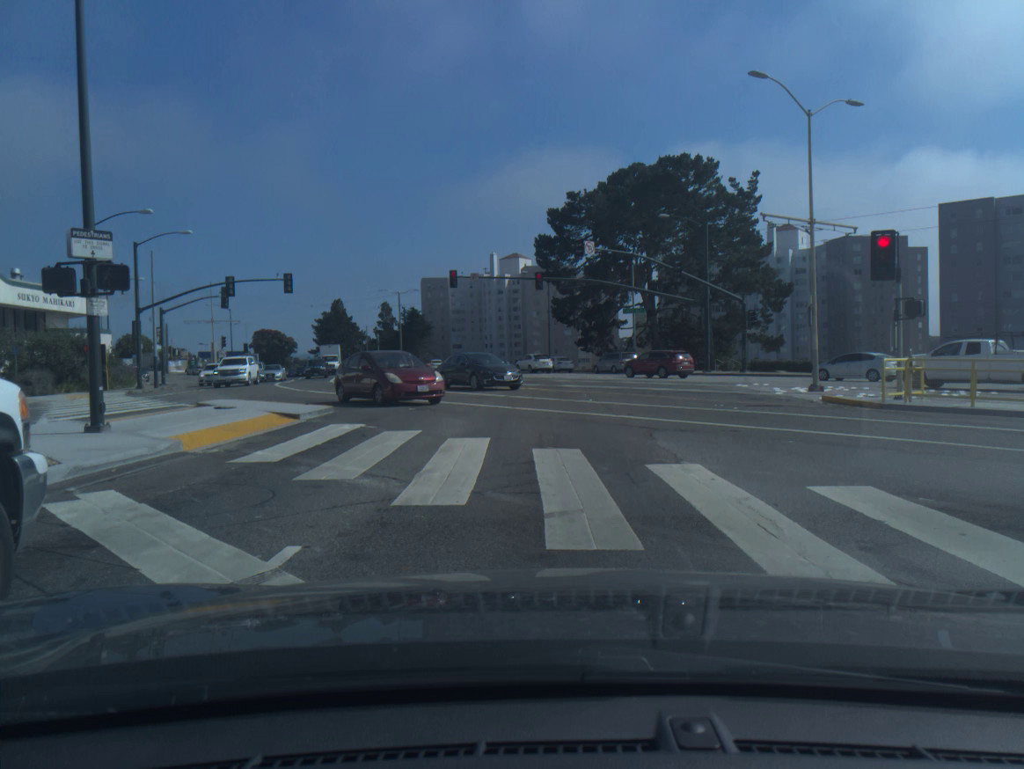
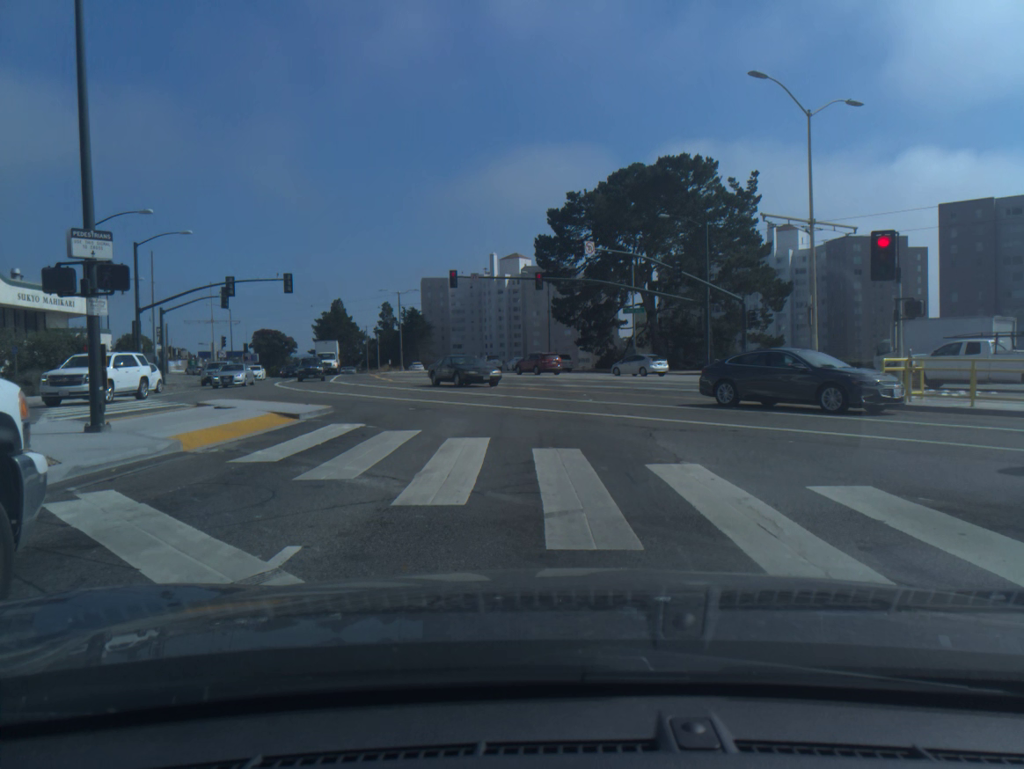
(0.0, 0.0) m; 0°
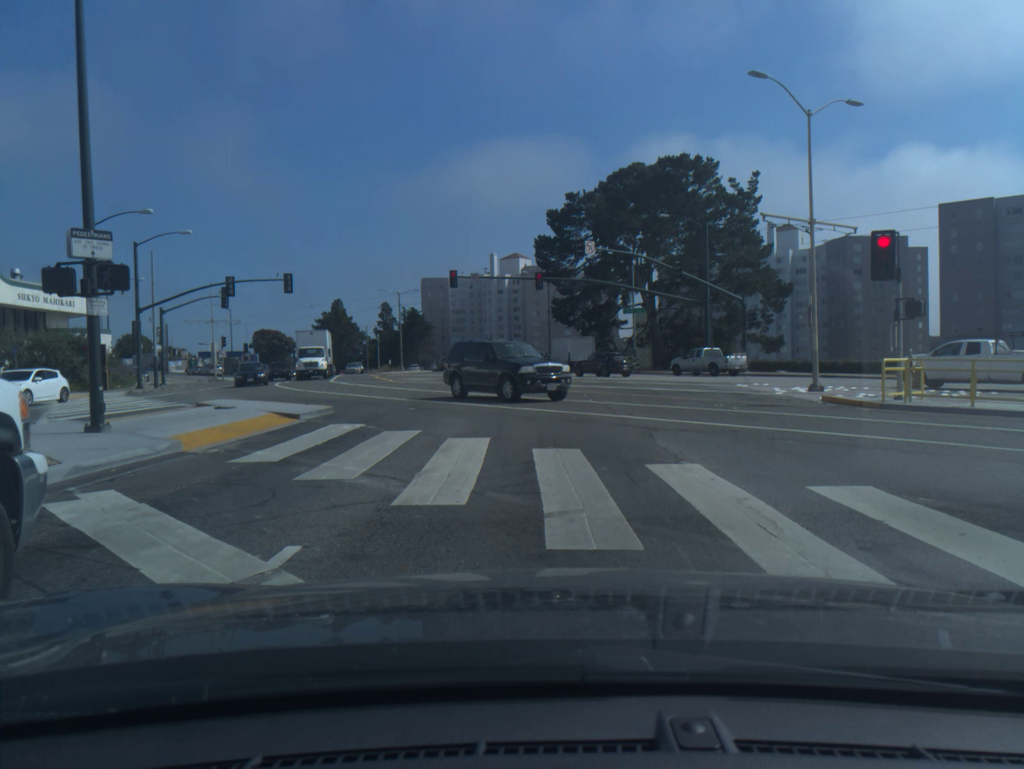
(0.0, 0.0) m; 0°
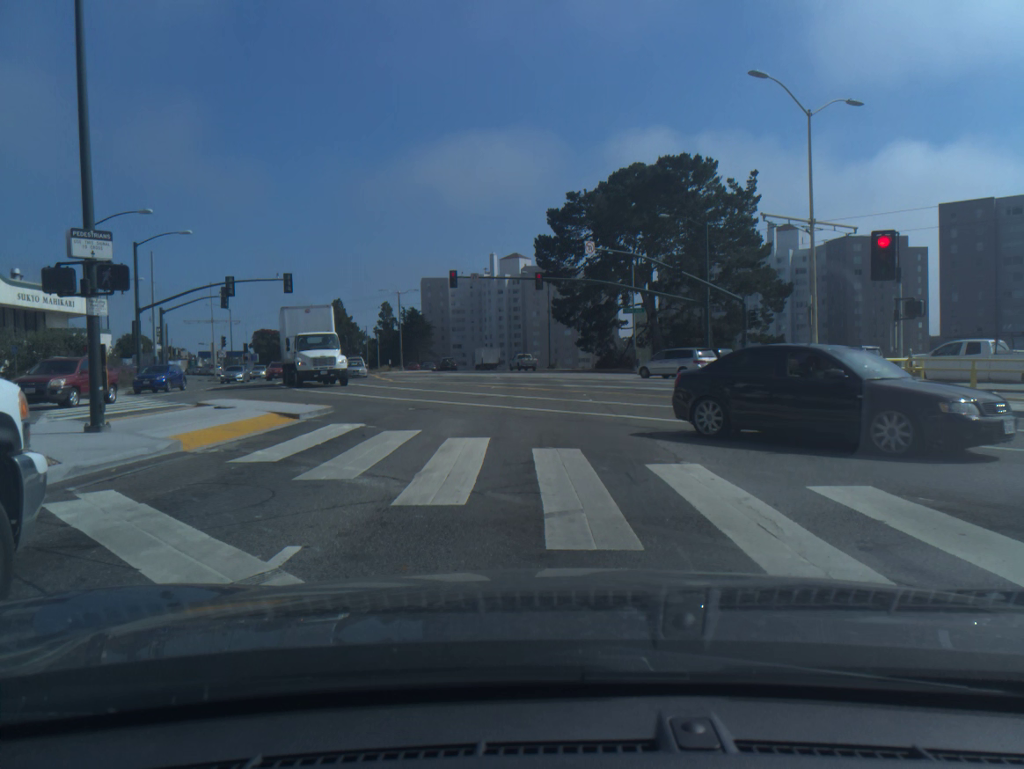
(0.0, 0.0) m; 0°
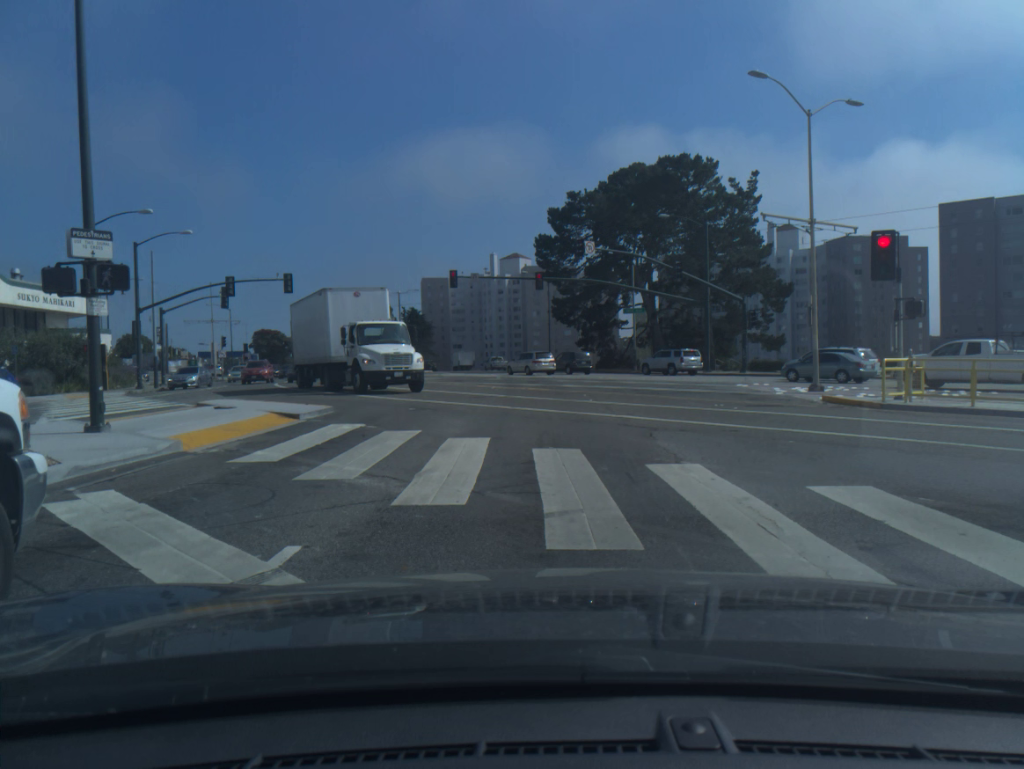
(0.0, 0.0) m; 0°
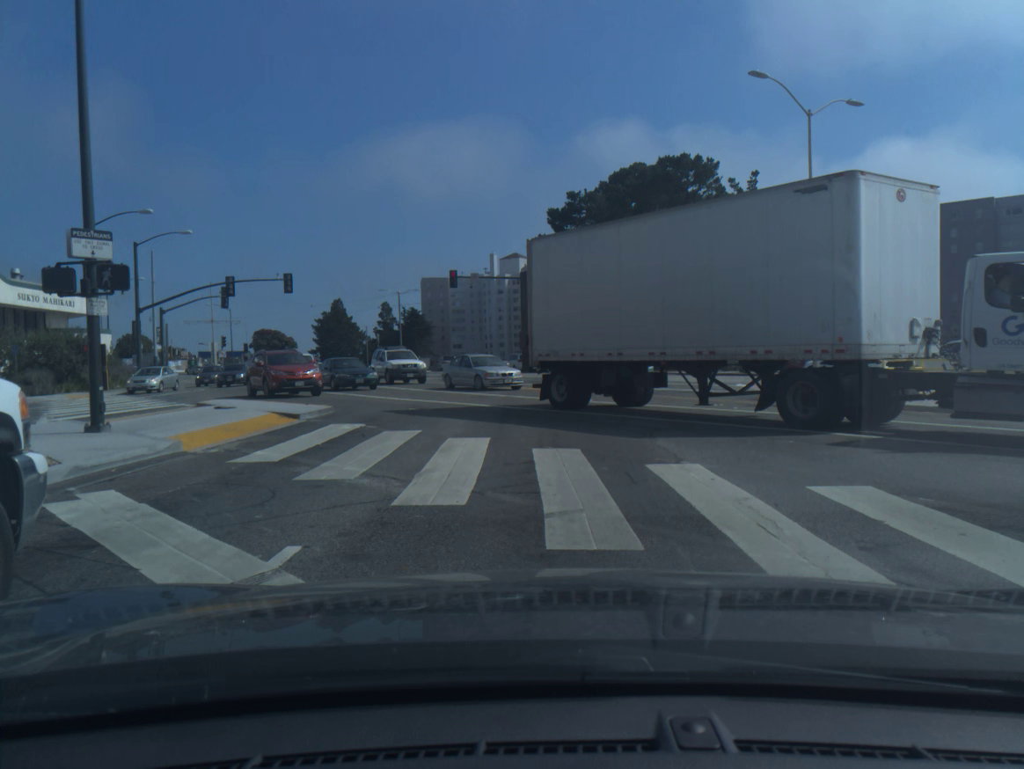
(0.0, 0.0) m; 0°
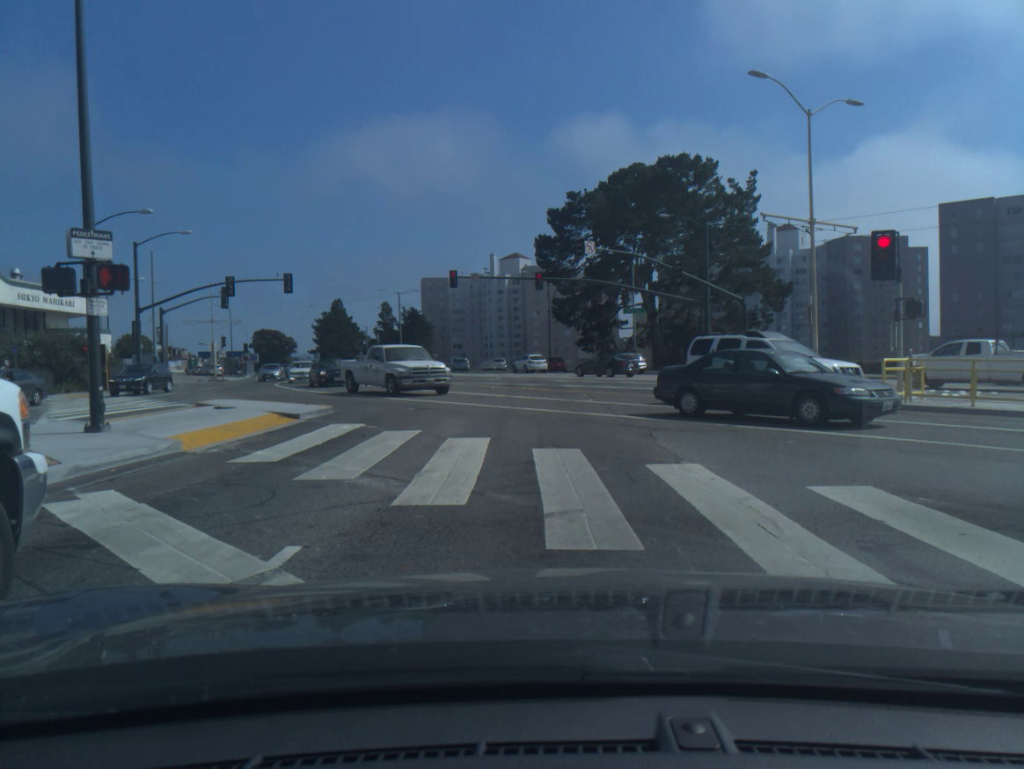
(0.0, 0.0) m; 0°
